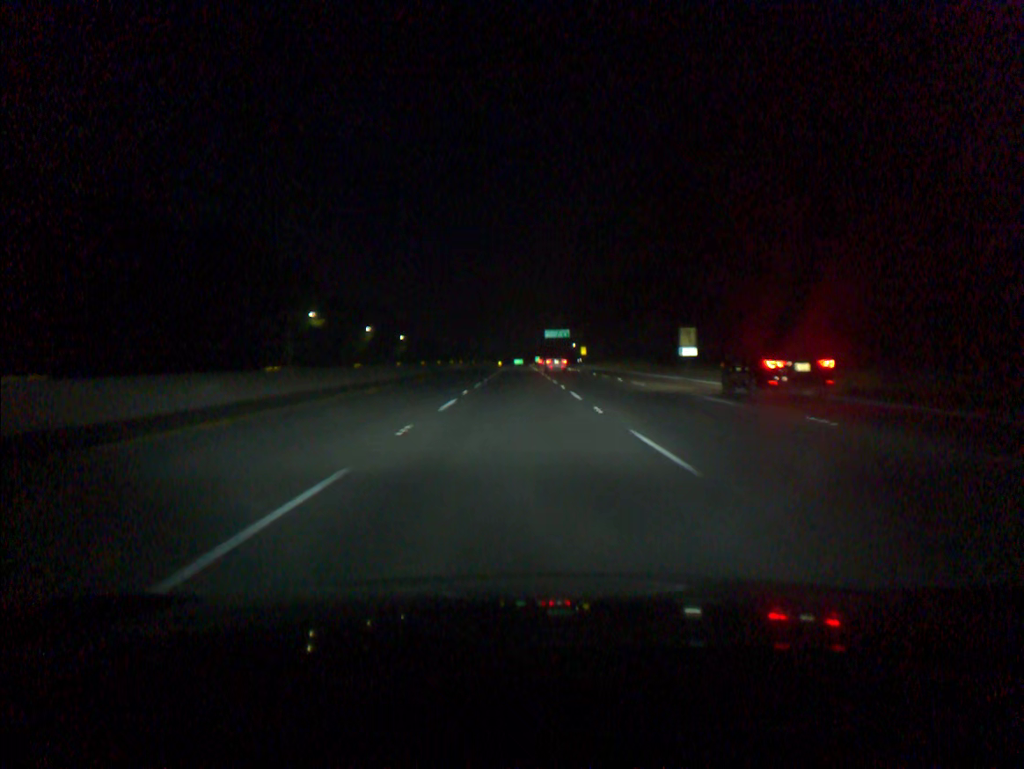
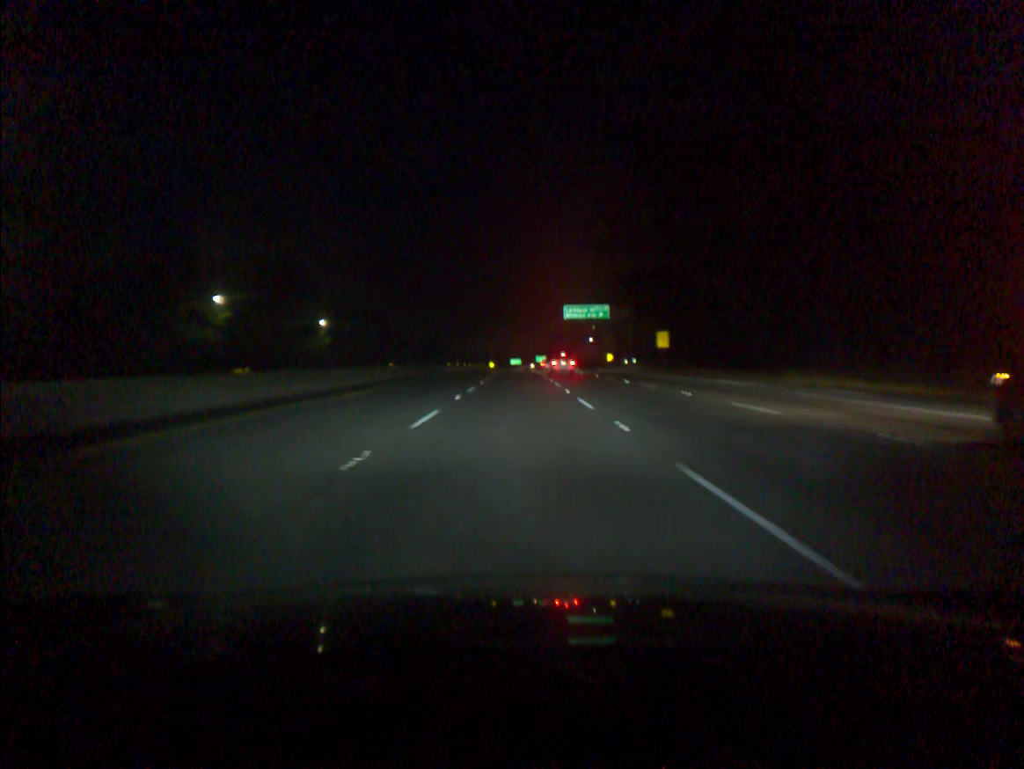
(+0.1, +91.4) m; 0°
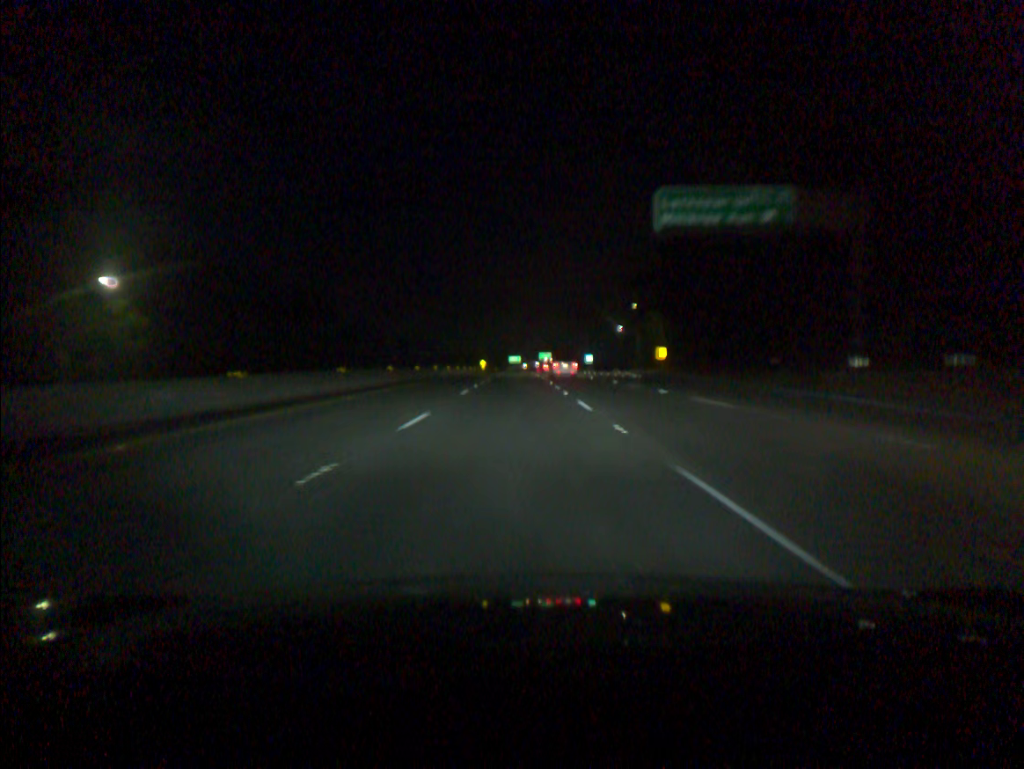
(0.0, +73.0) m; 0°
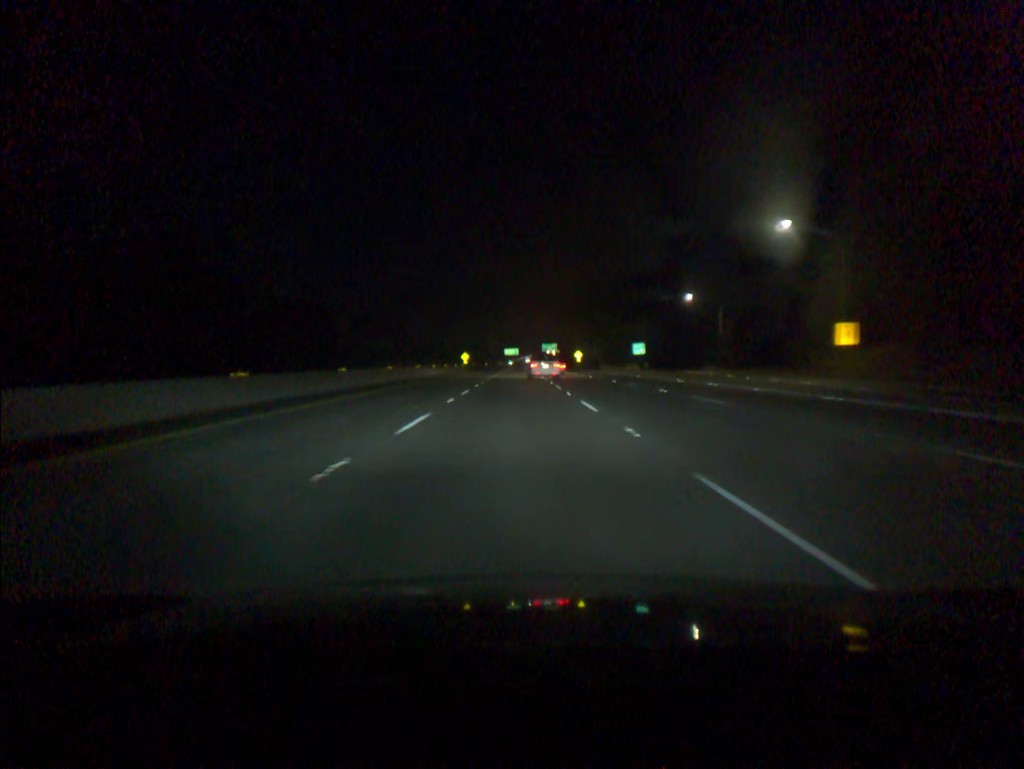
(-0.1, +73.3) m; 0°
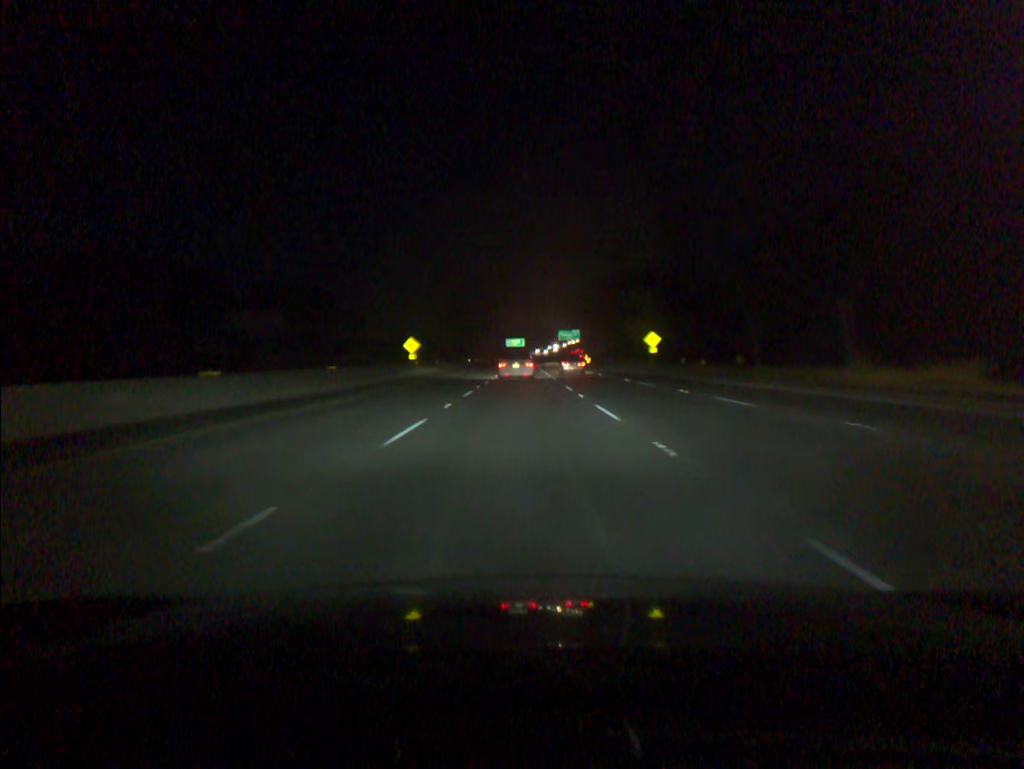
(-0.3, +90.5) m; 0°
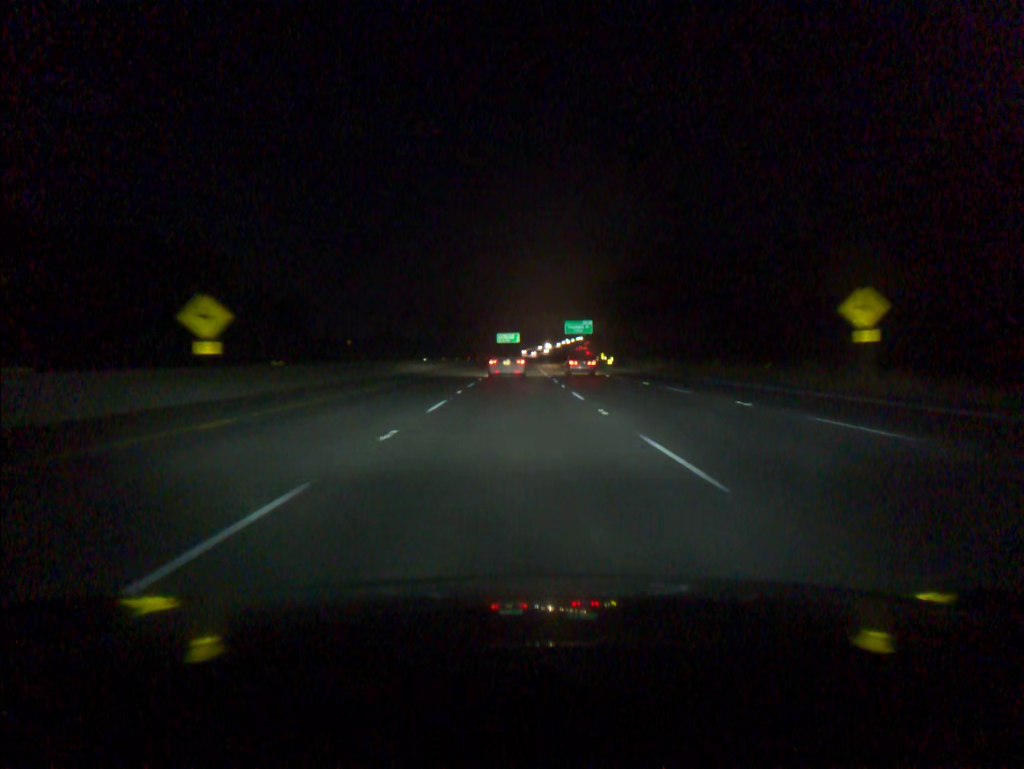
(+0.2, +51.9) m; 0°
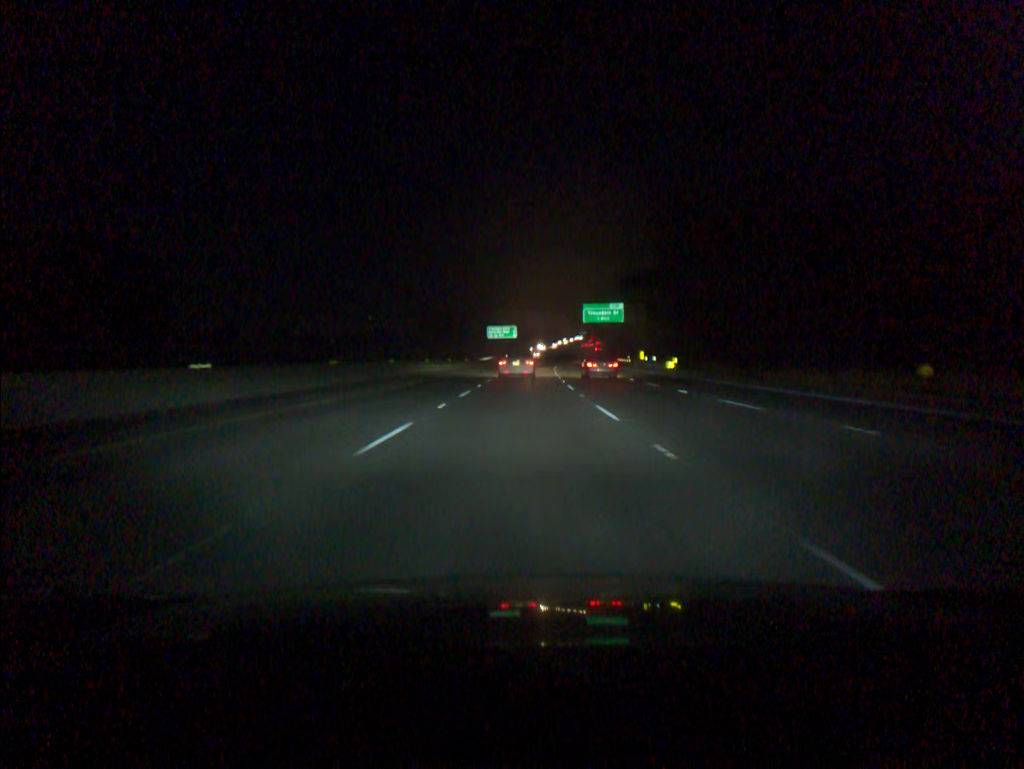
(-0.1, +50.7) m; 0°
